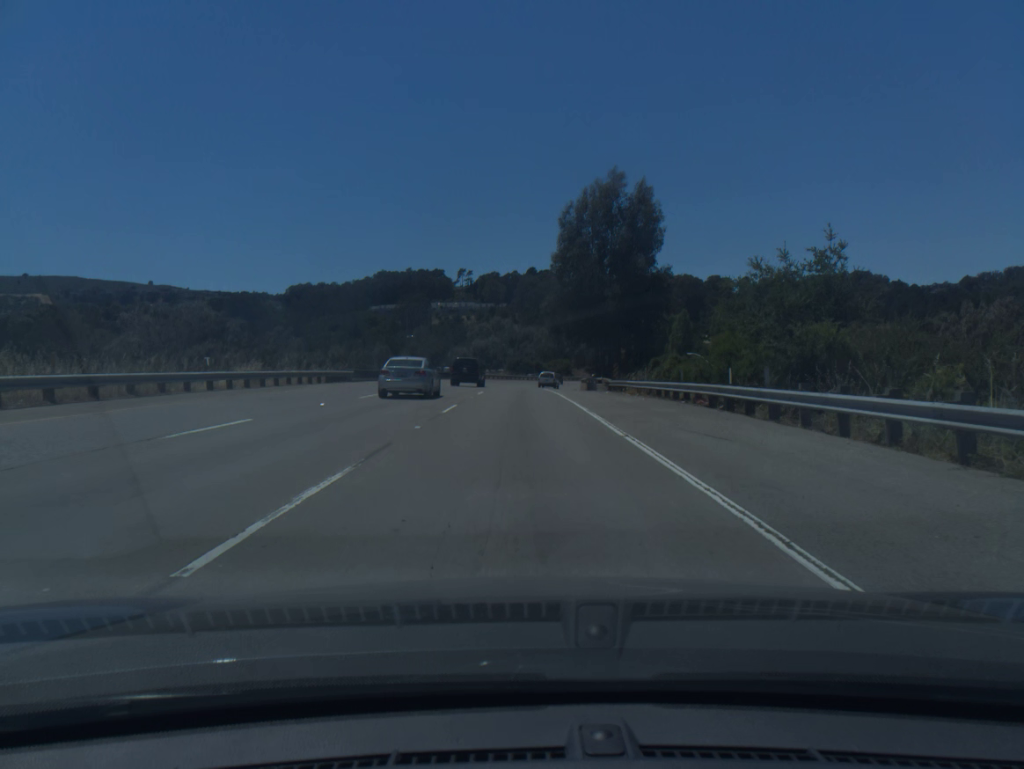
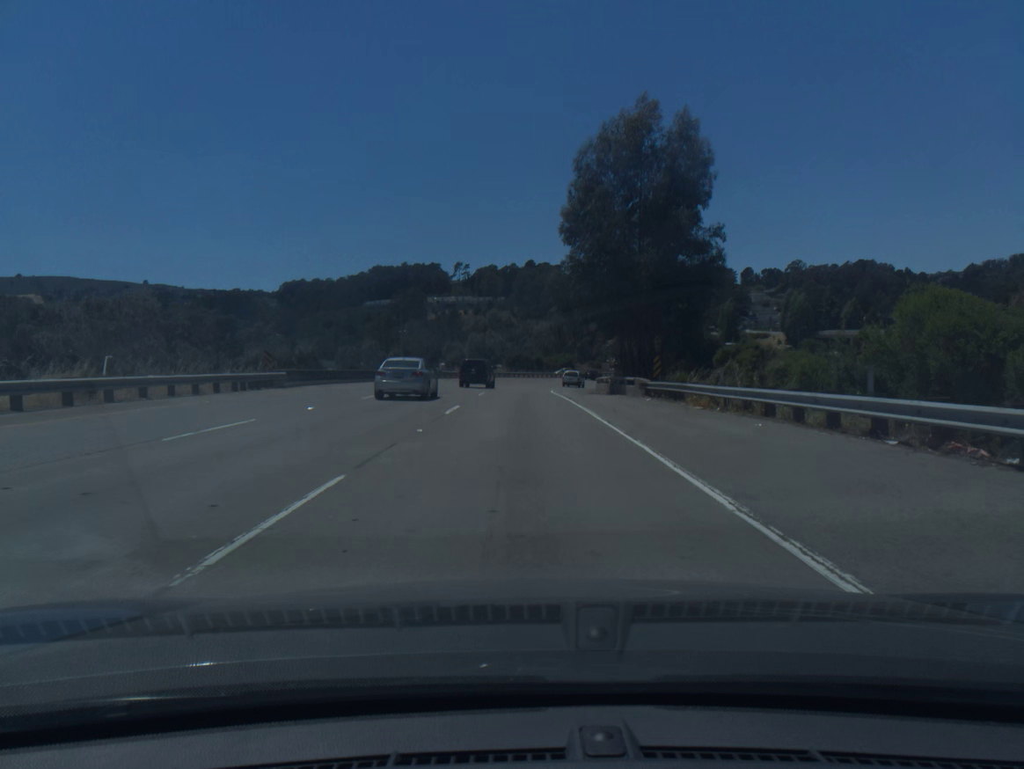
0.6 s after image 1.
(0.0, +14.6) m; 0°
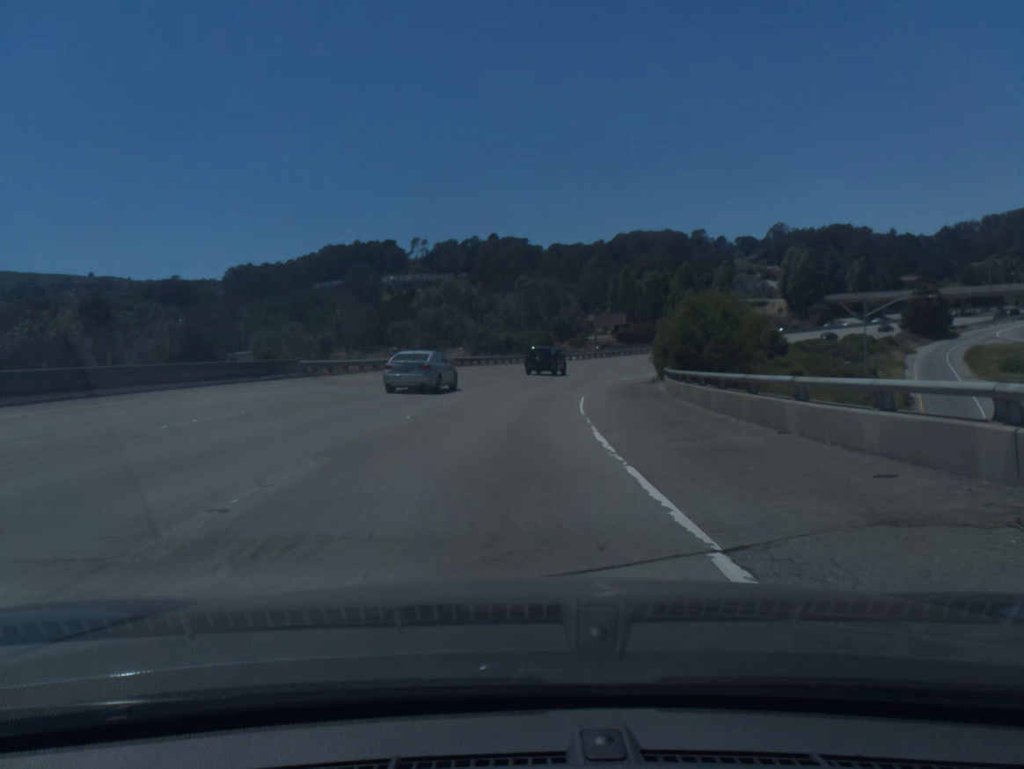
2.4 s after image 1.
(+0.4, +42.7) m; +2°
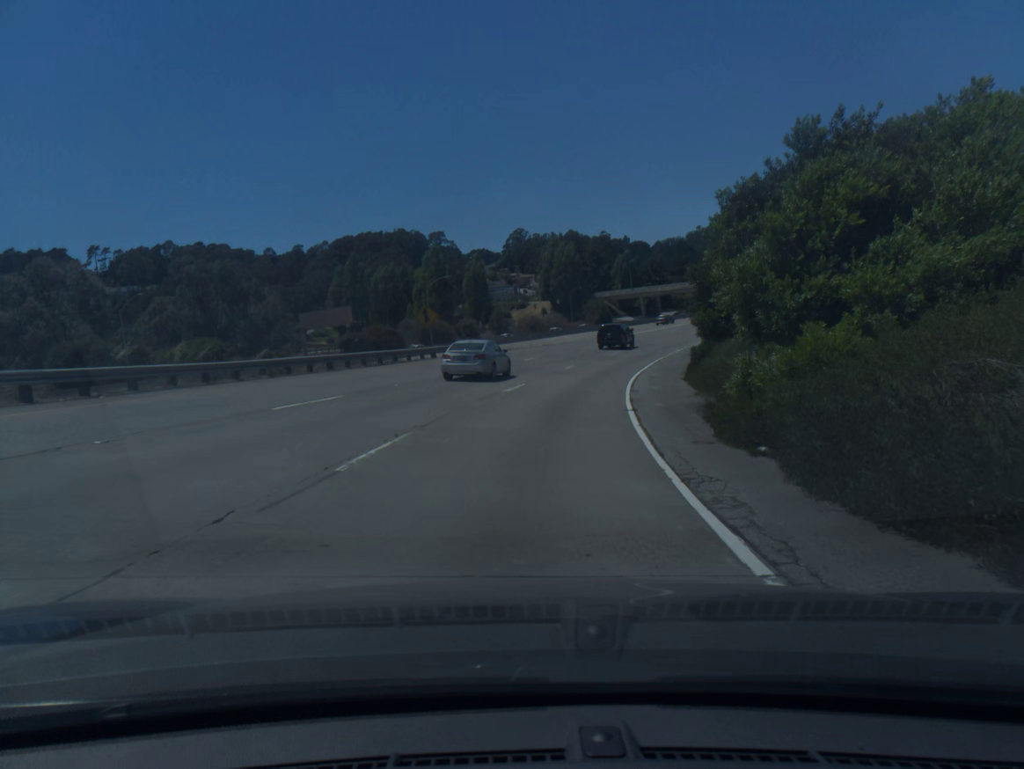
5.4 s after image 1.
(+9.8, +66.9) m; +18°
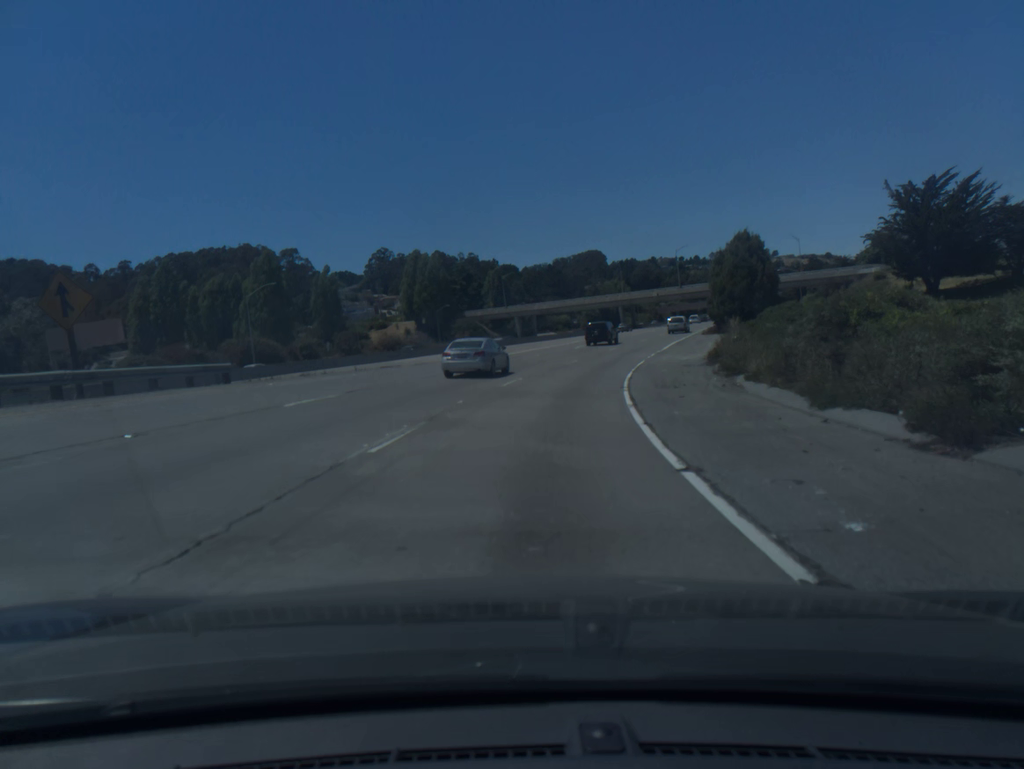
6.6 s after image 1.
(+2.3, +27.5) m; +9°
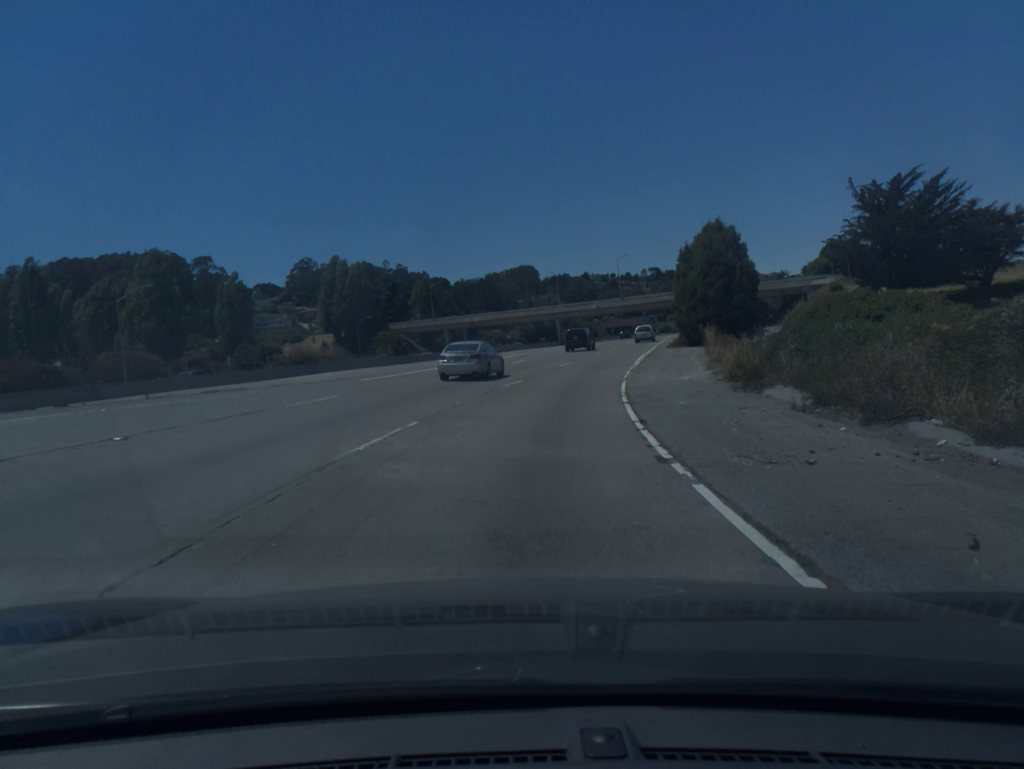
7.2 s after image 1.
(+0.6, +14.0) m; +5°
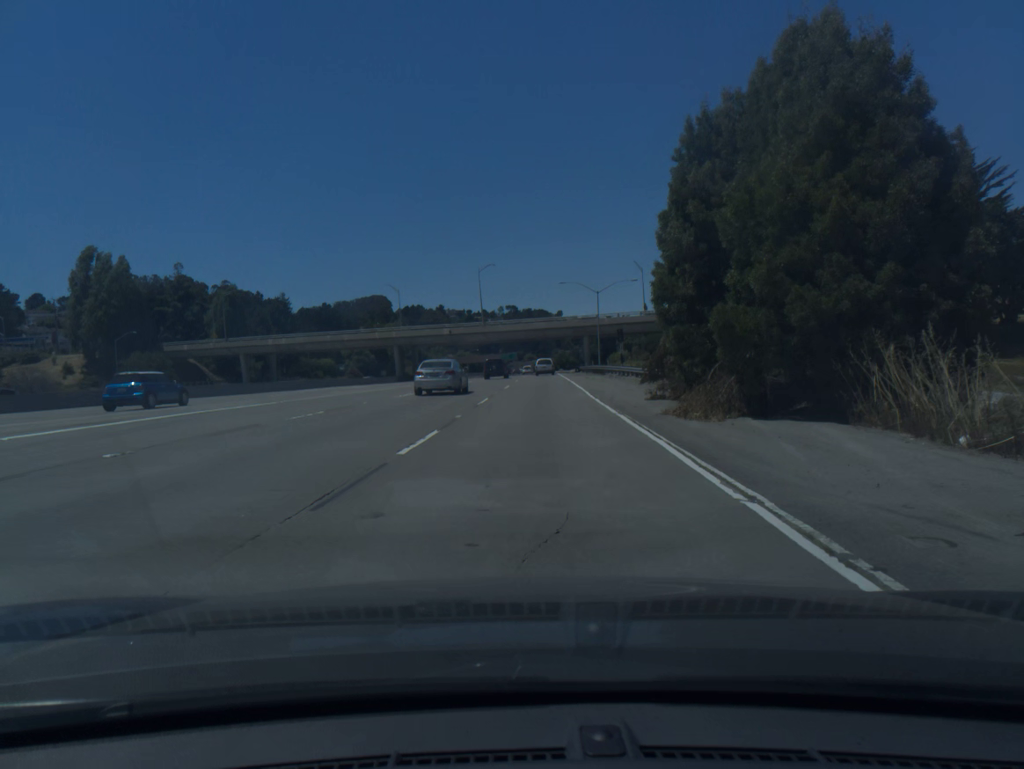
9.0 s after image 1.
(+4.6, +42.1) m; +11°
